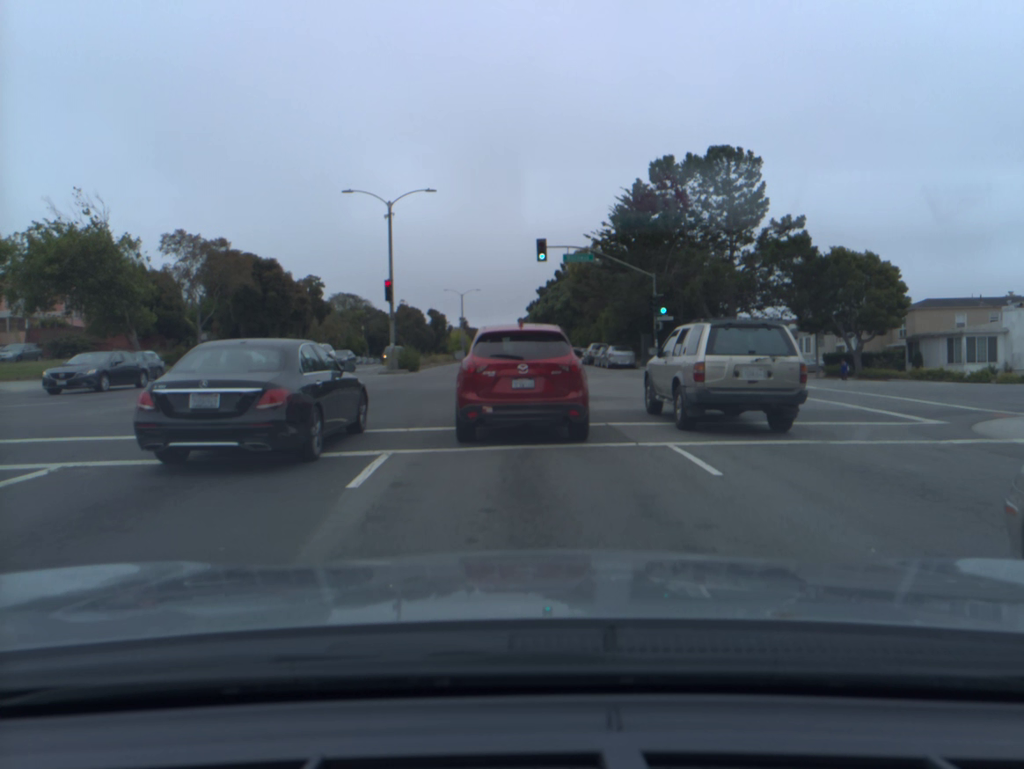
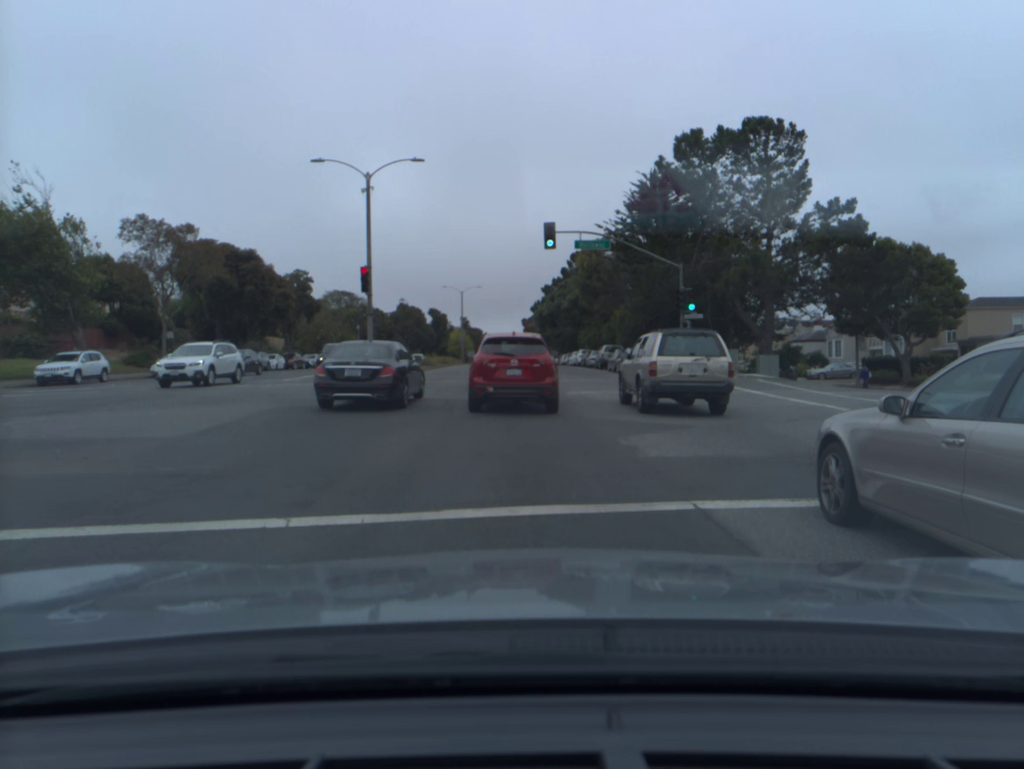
(0.0, +6.5) m; 0°
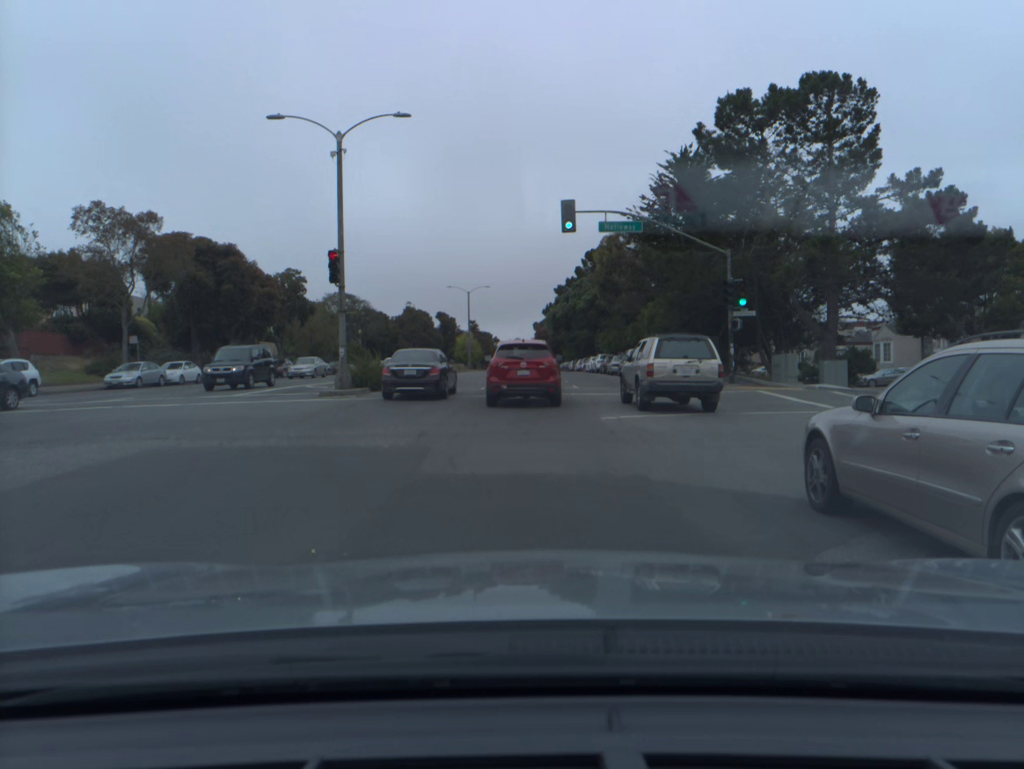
(0.0, +6.8) m; -1°
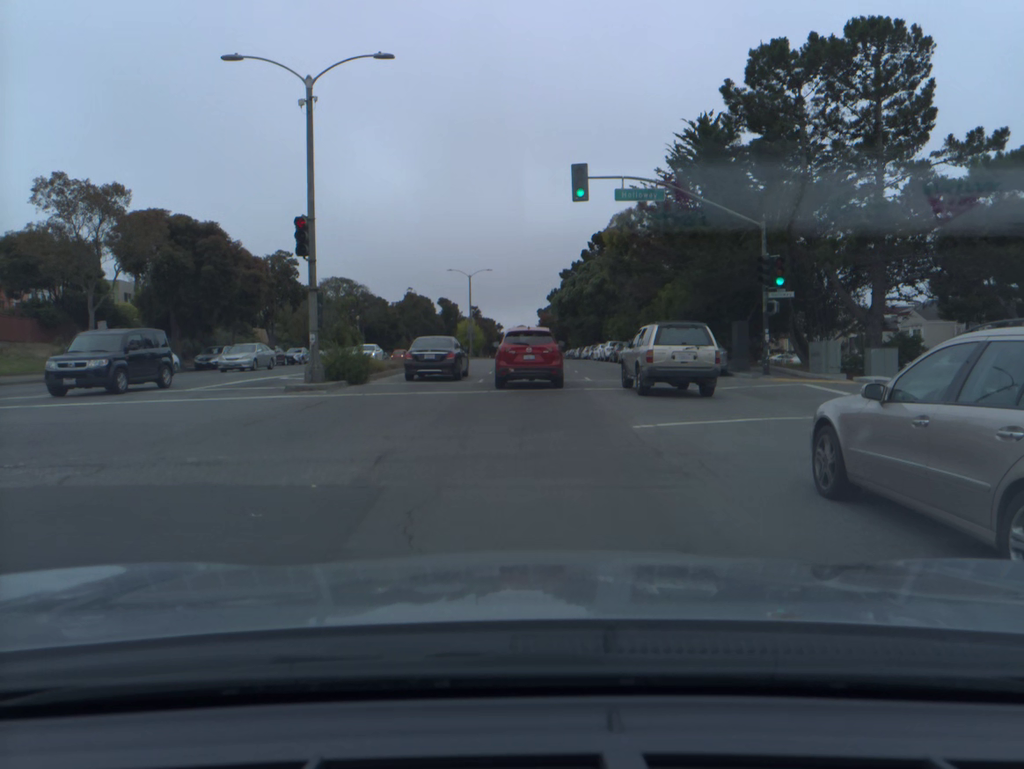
(0.0, +4.0) m; 0°
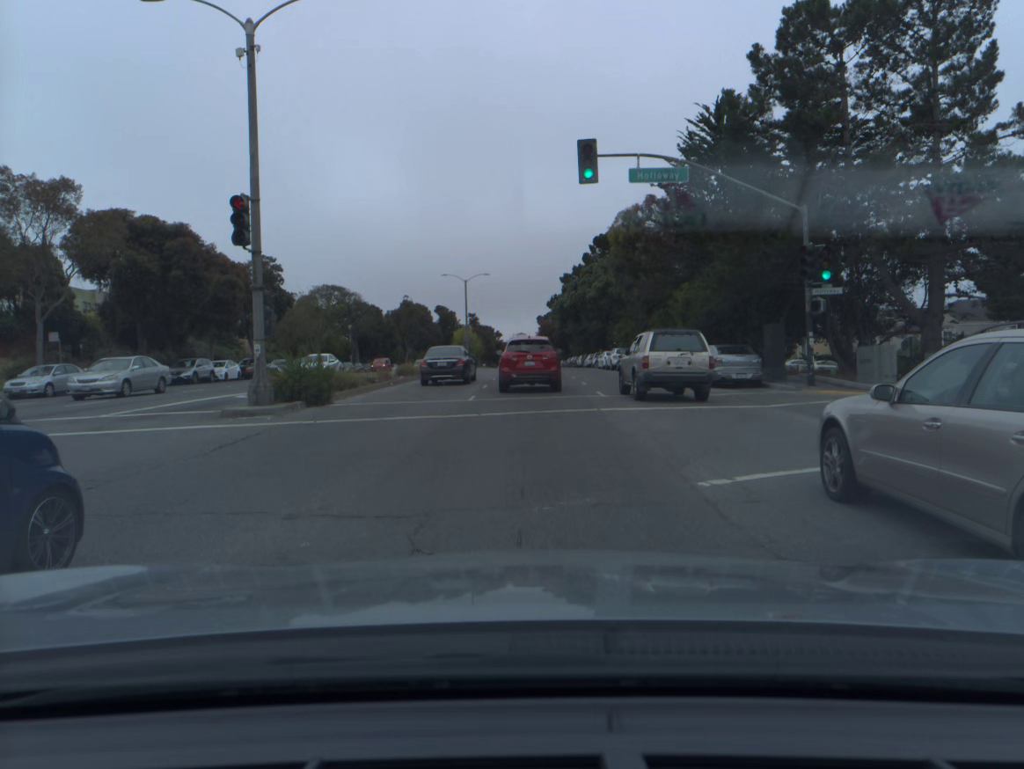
(0.0, +4.4) m; +1°
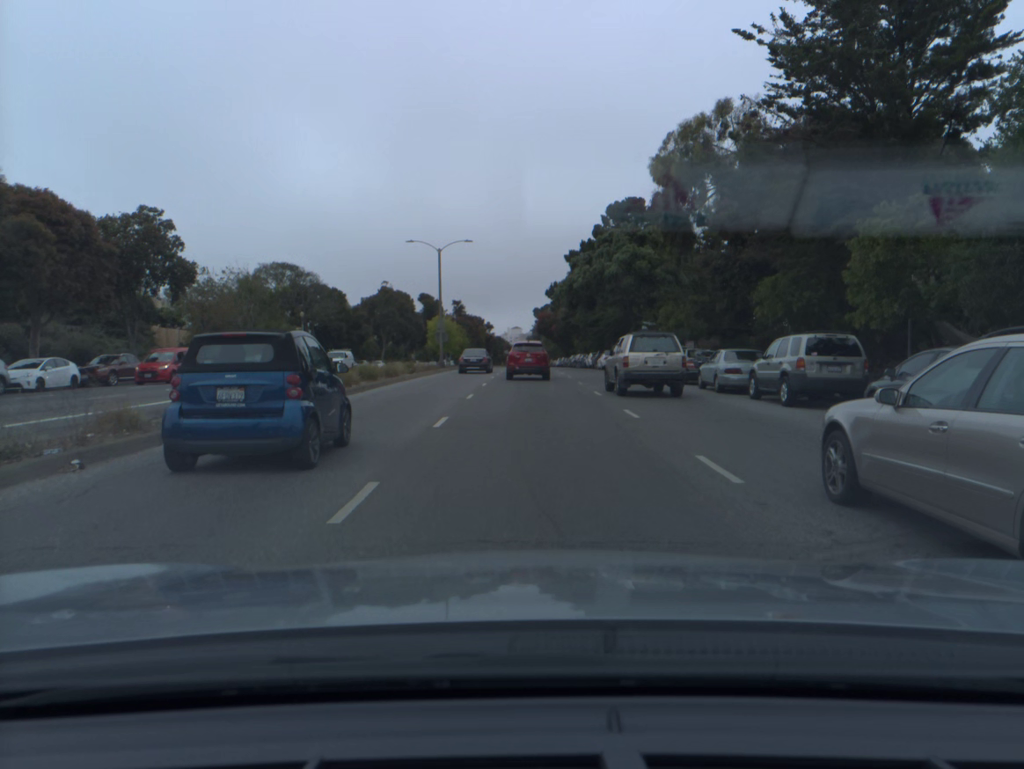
(-0.1, +20.4) m; 0°
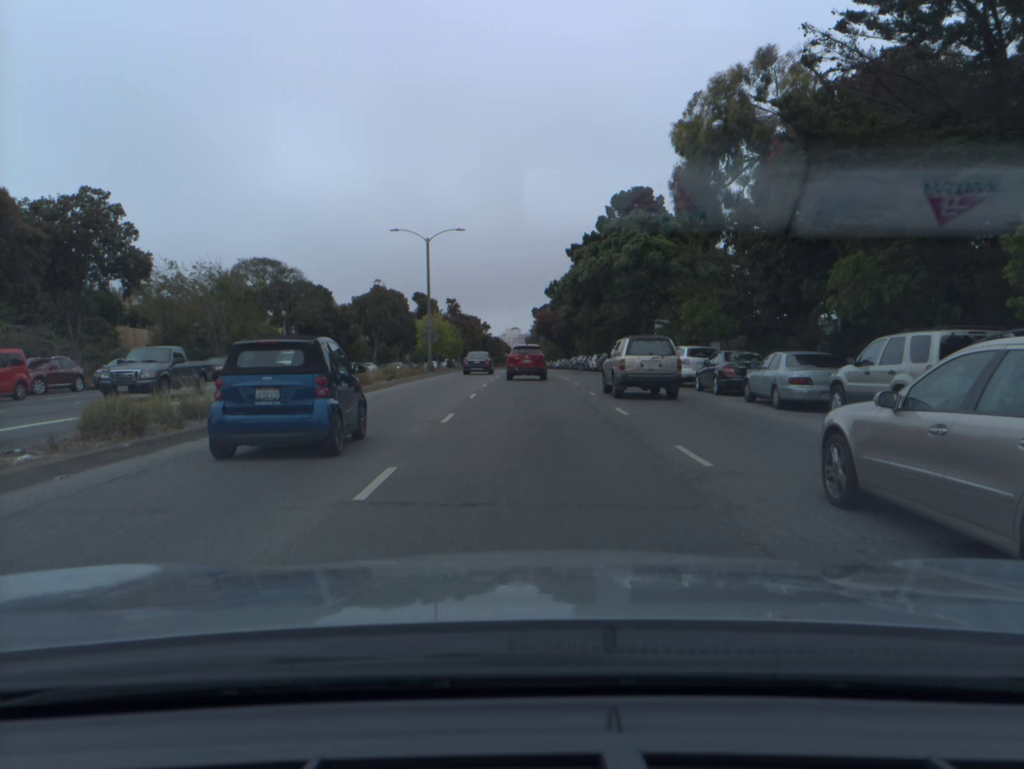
(0.0, +5.8) m; 0°
